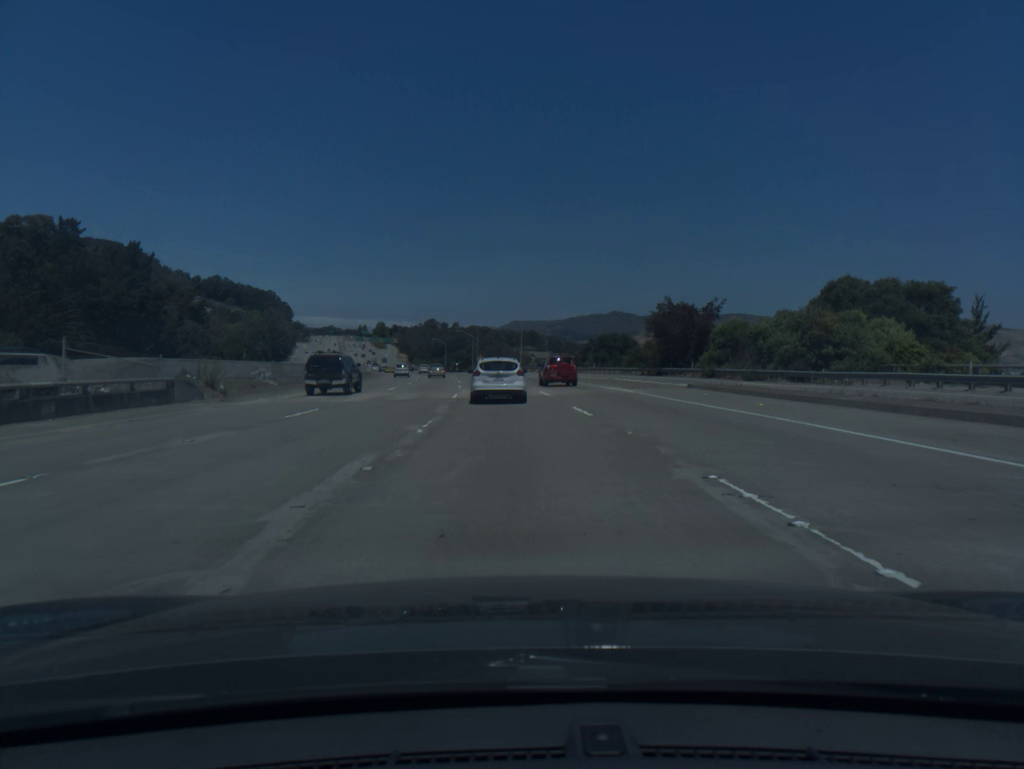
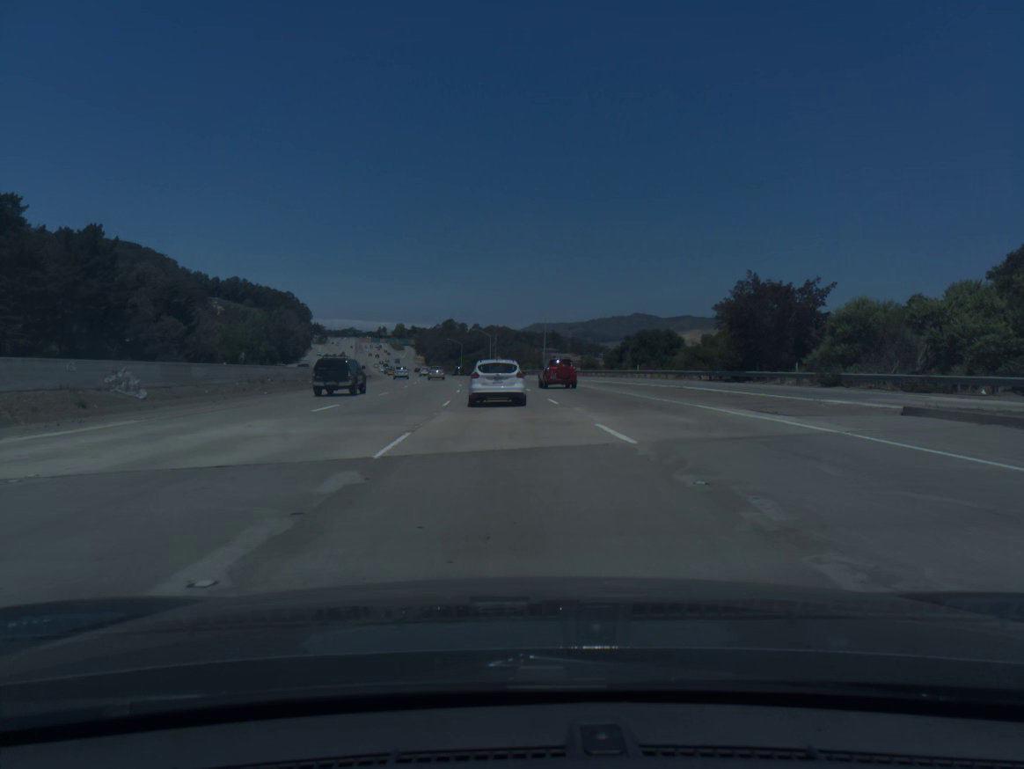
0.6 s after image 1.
(-0.3, +18.7) m; -2°
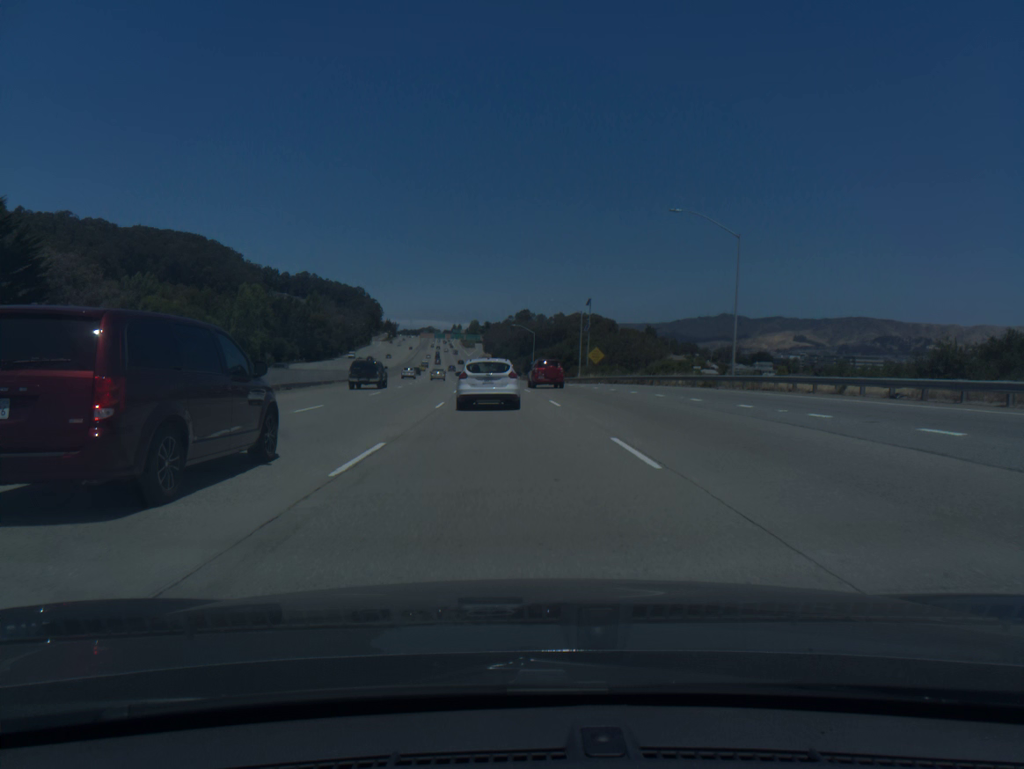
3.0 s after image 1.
(-3.9, +74.8) m; -6°
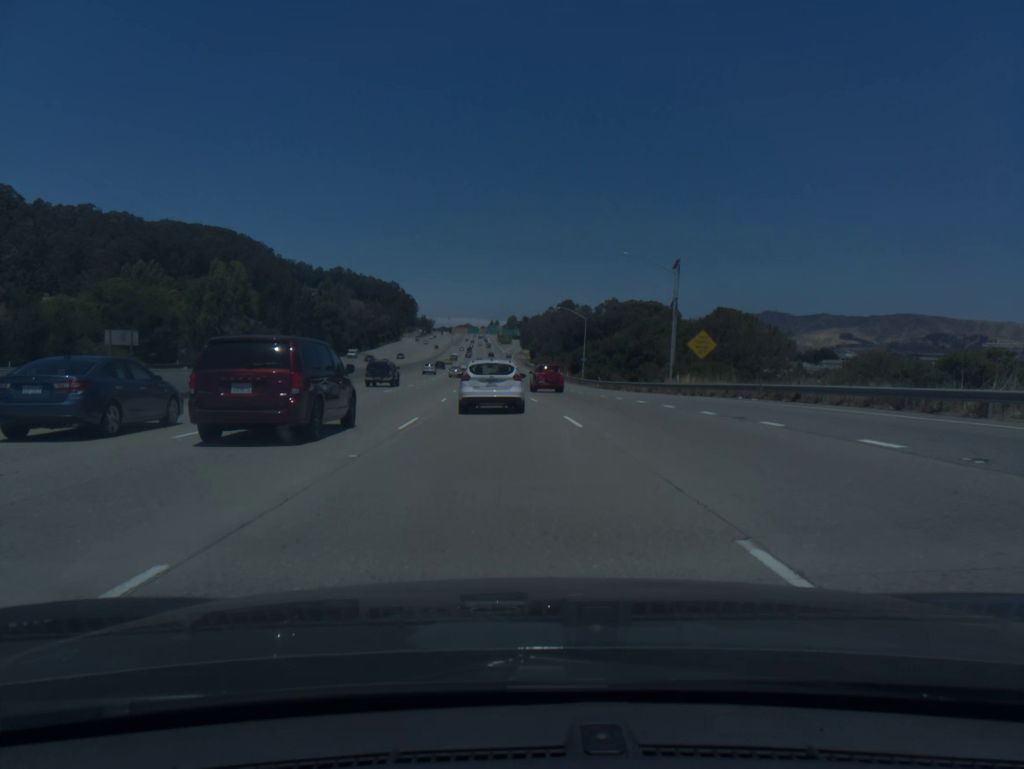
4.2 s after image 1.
(-0.9, +37.1) m; -3°
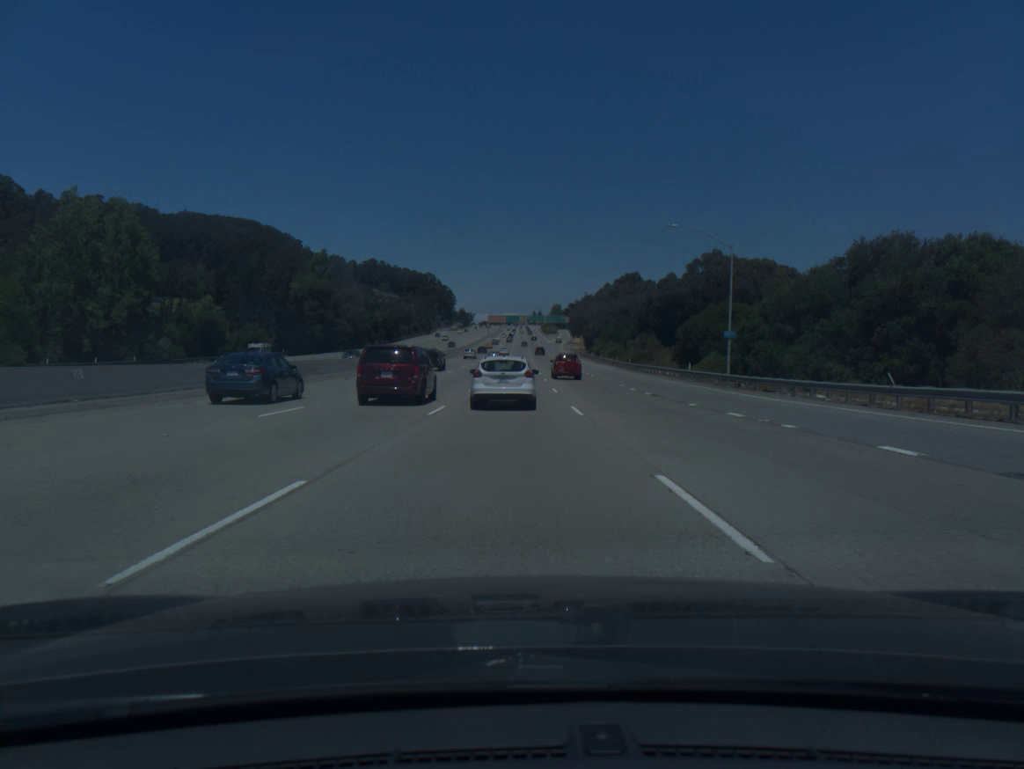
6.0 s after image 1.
(-1.9, +55.1) m; -3°
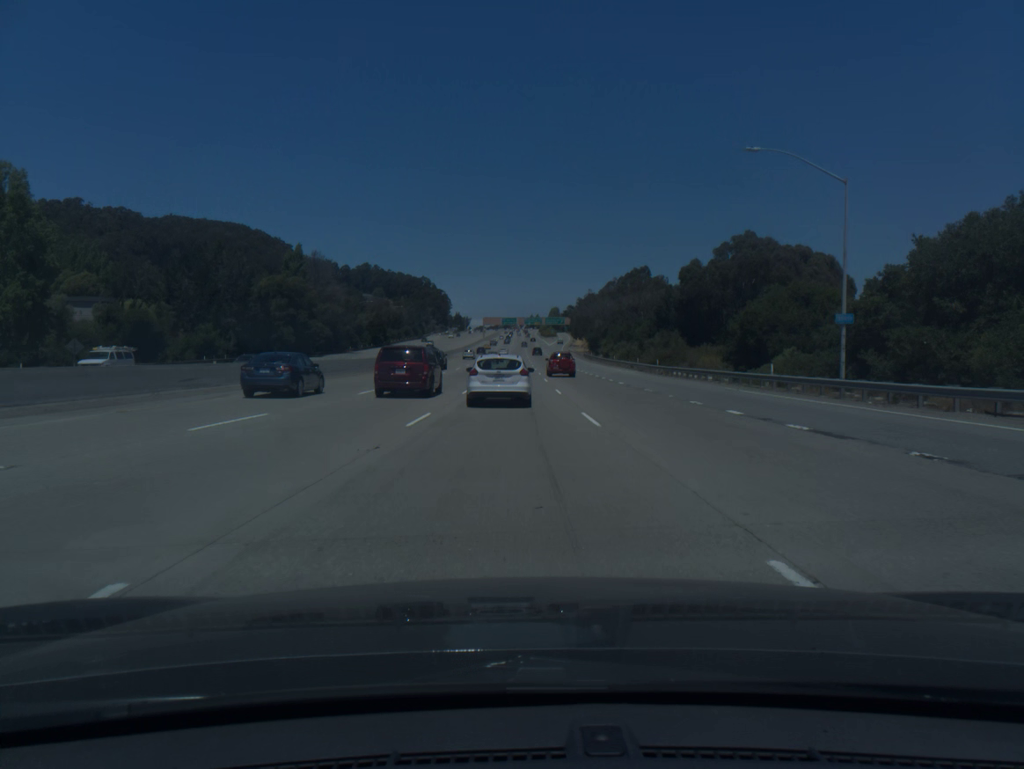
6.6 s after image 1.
(0.0, +18.3) m; 0°
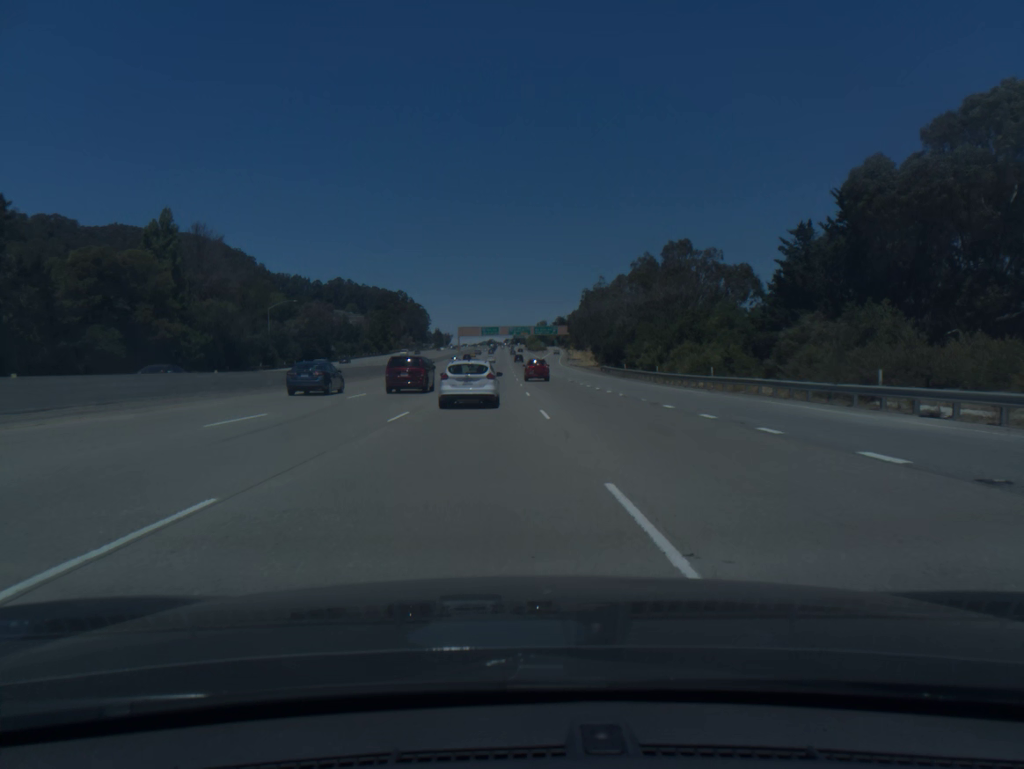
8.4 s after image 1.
(+0.6, +55.2) m; +1°
